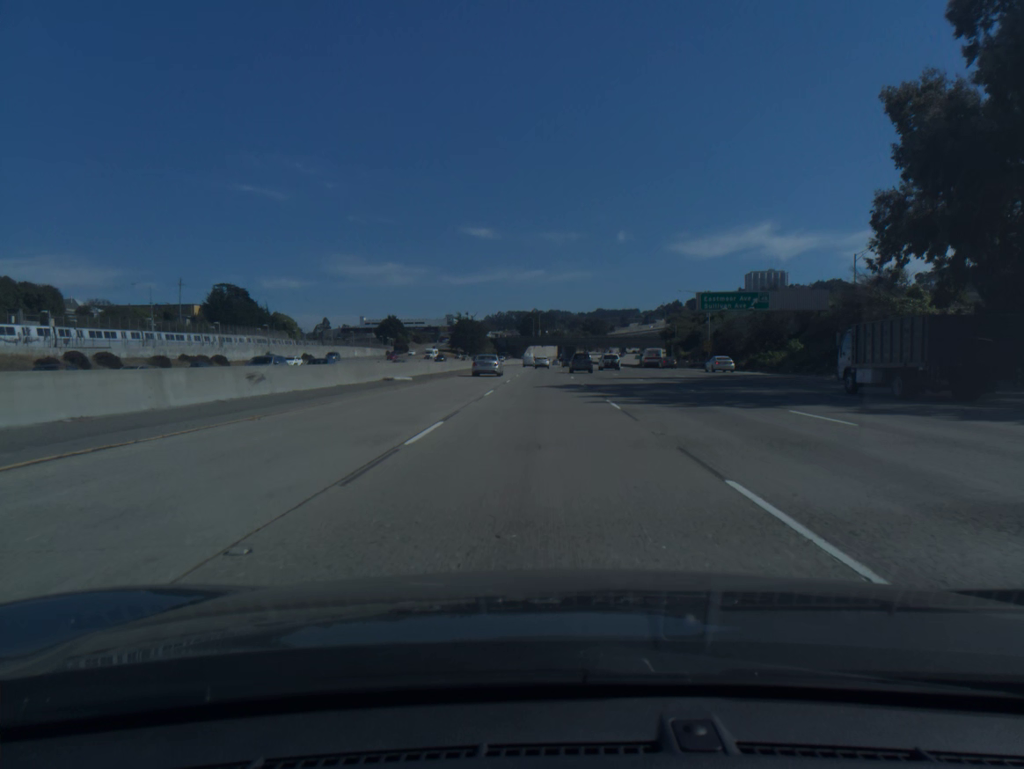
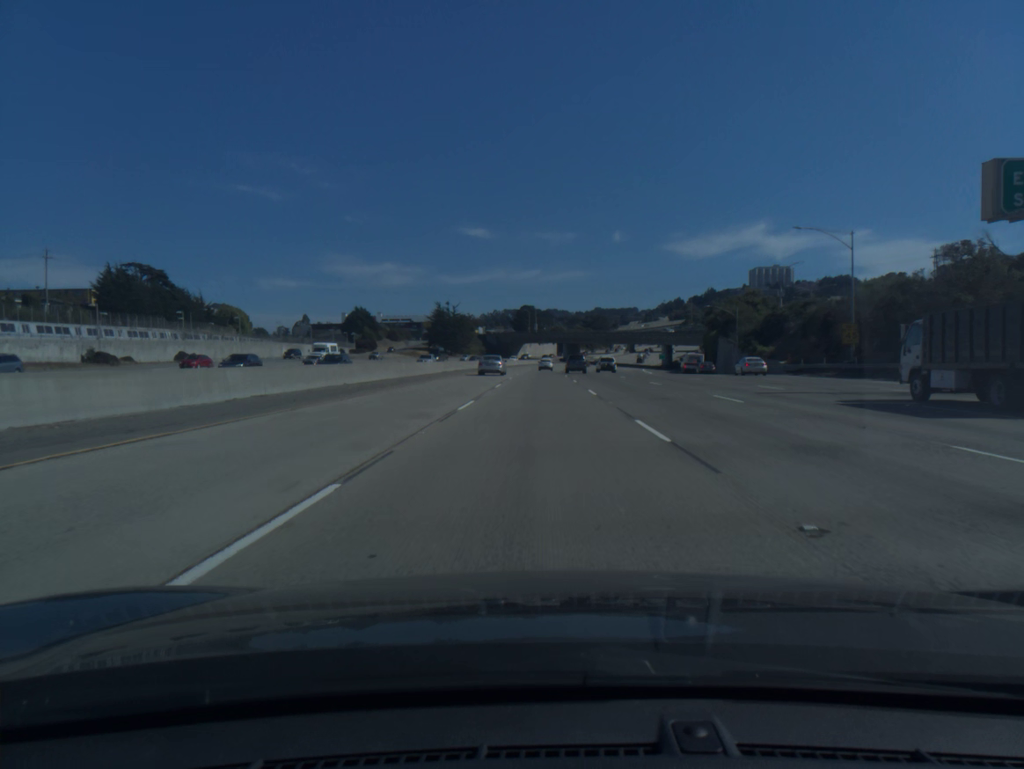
(+0.1, +51.2) m; 0°
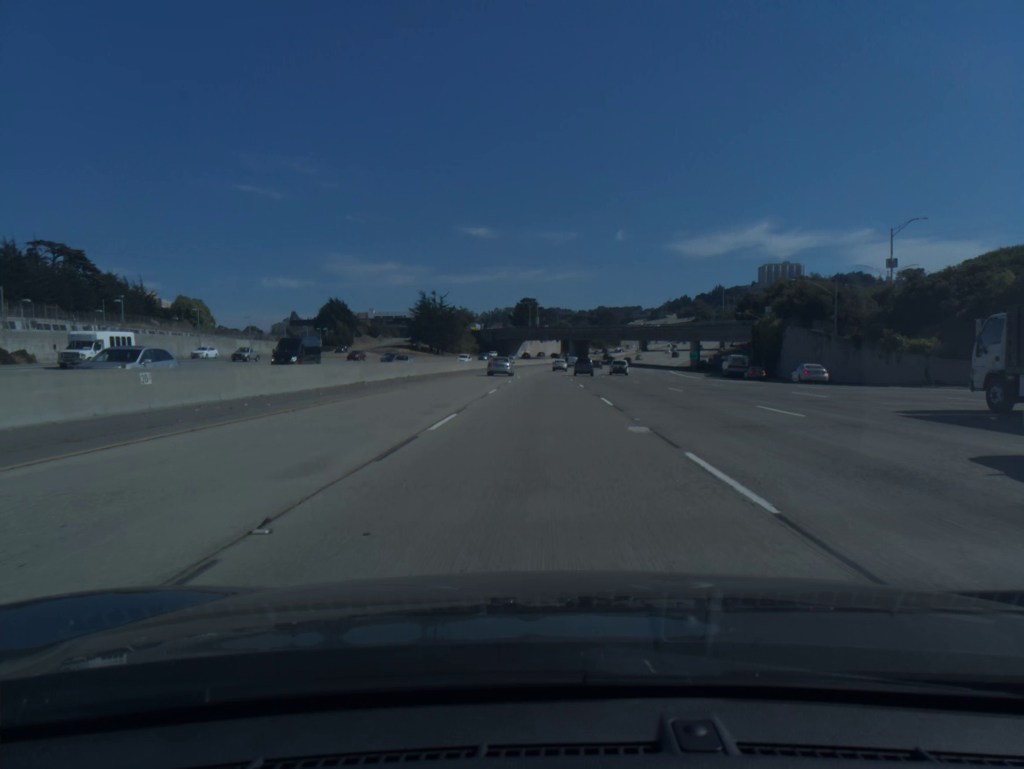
(0.0, +34.1) m; 0°
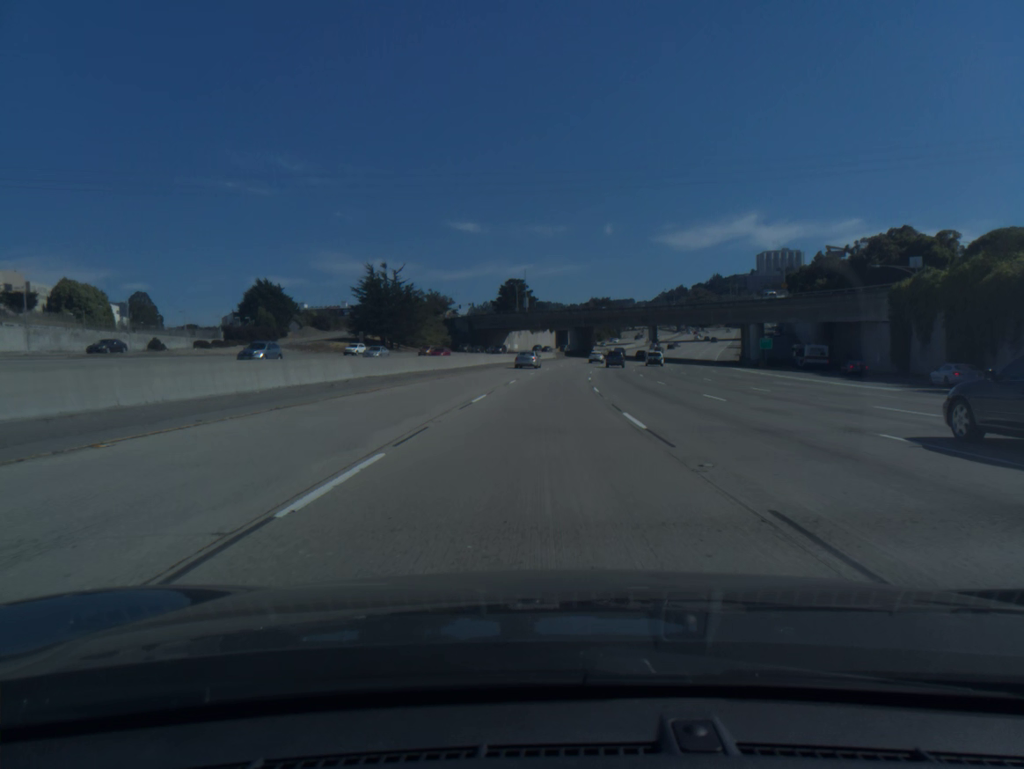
(+0.1, +51.1) m; +1°
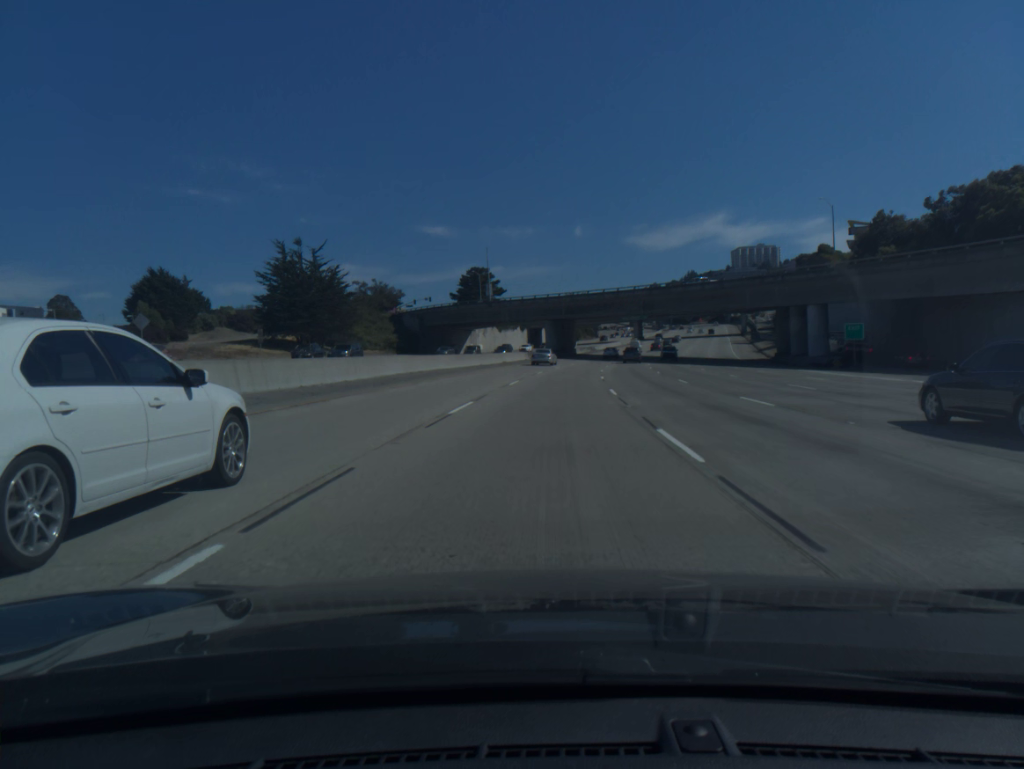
(+0.4, +34.1) m; +2°
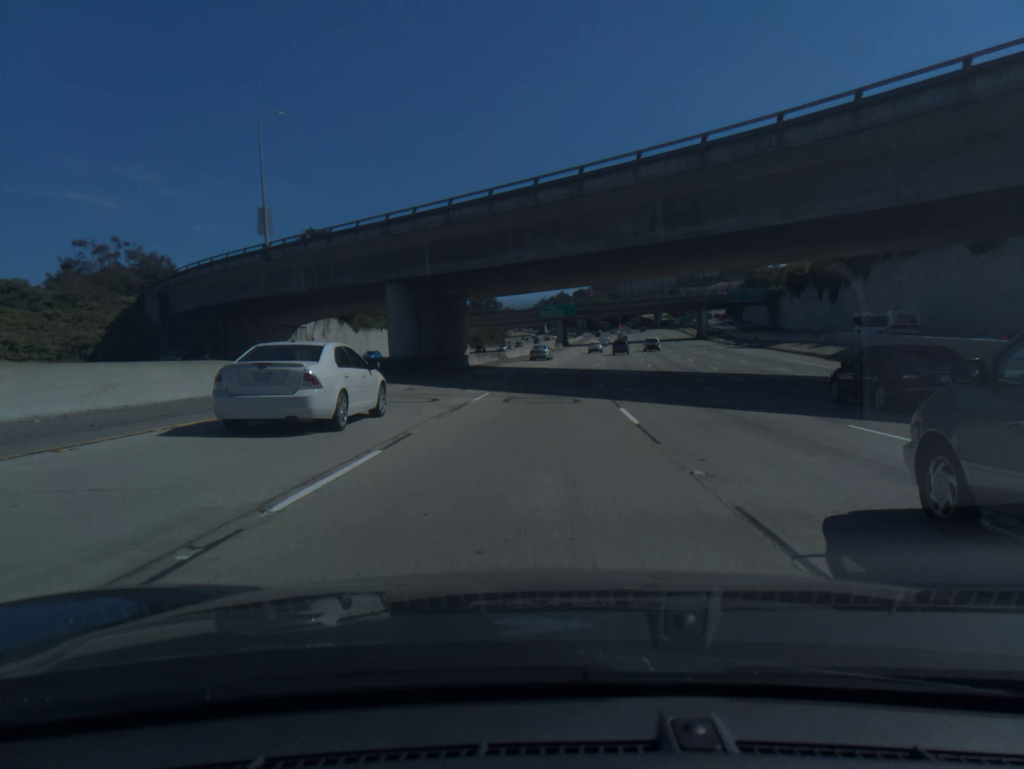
(+4.0, +68.0) m; +7°
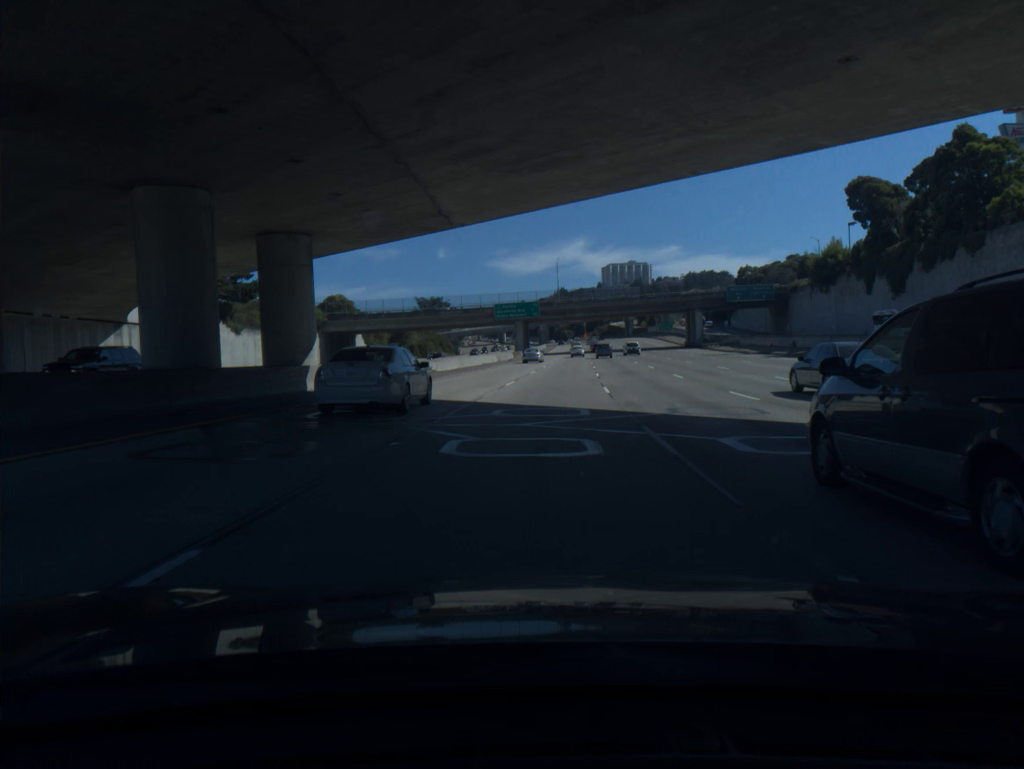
(+0.8, +34.0) m; +3°
